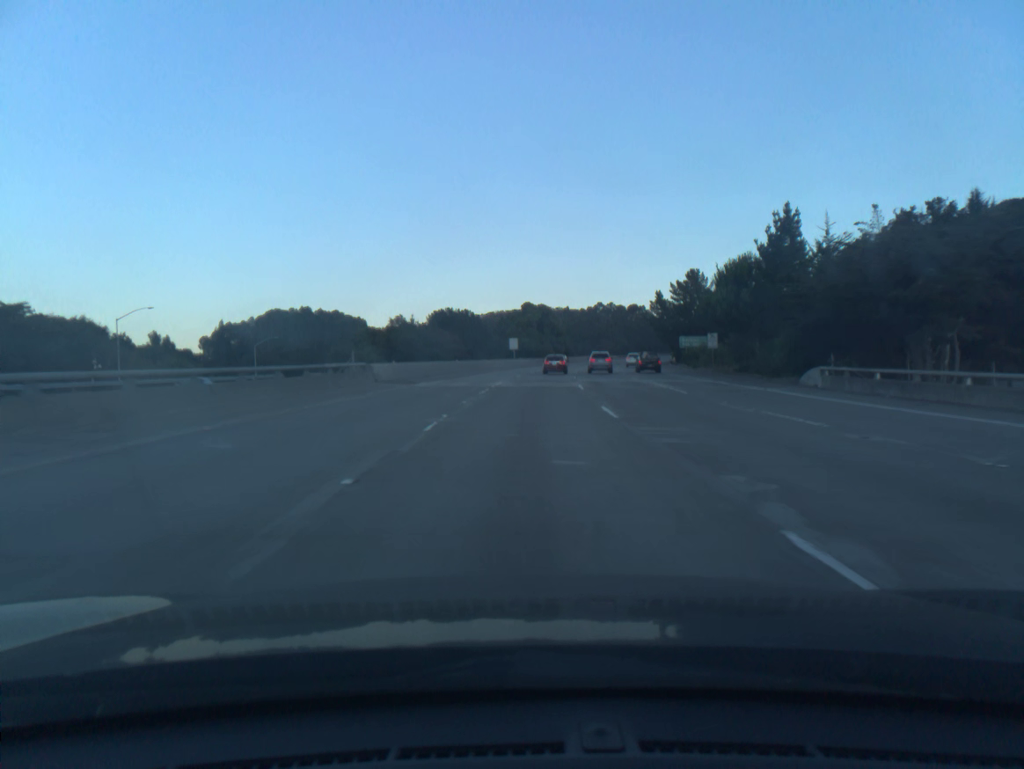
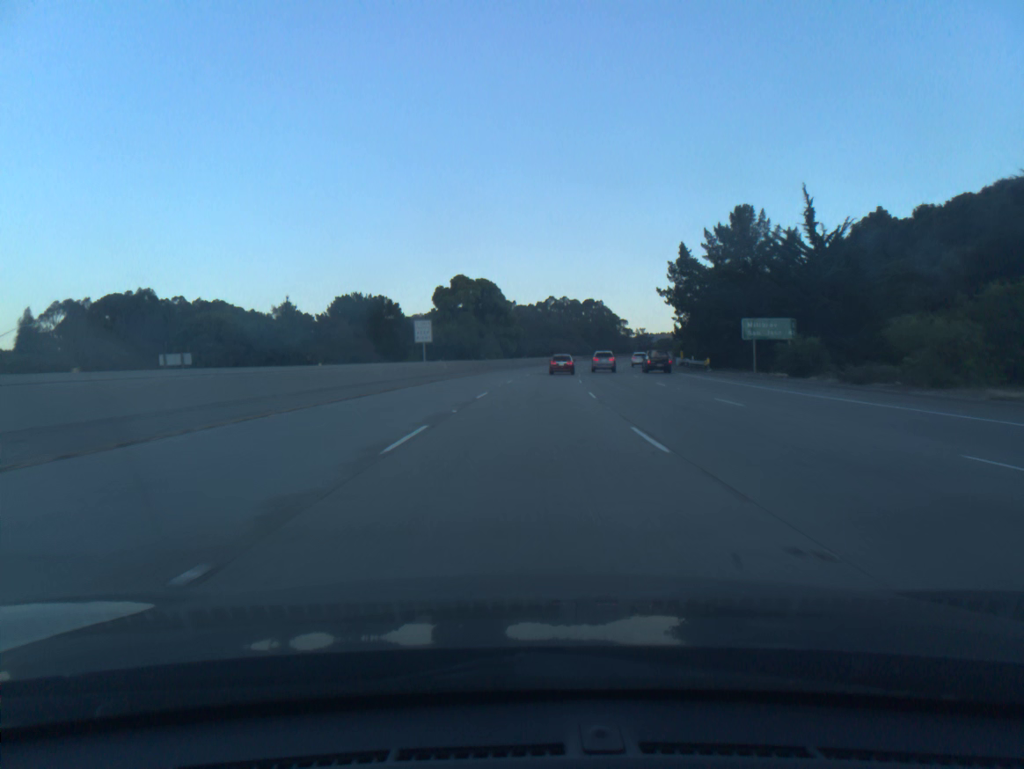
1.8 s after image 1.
(+1.9, +53.8) m; +4°
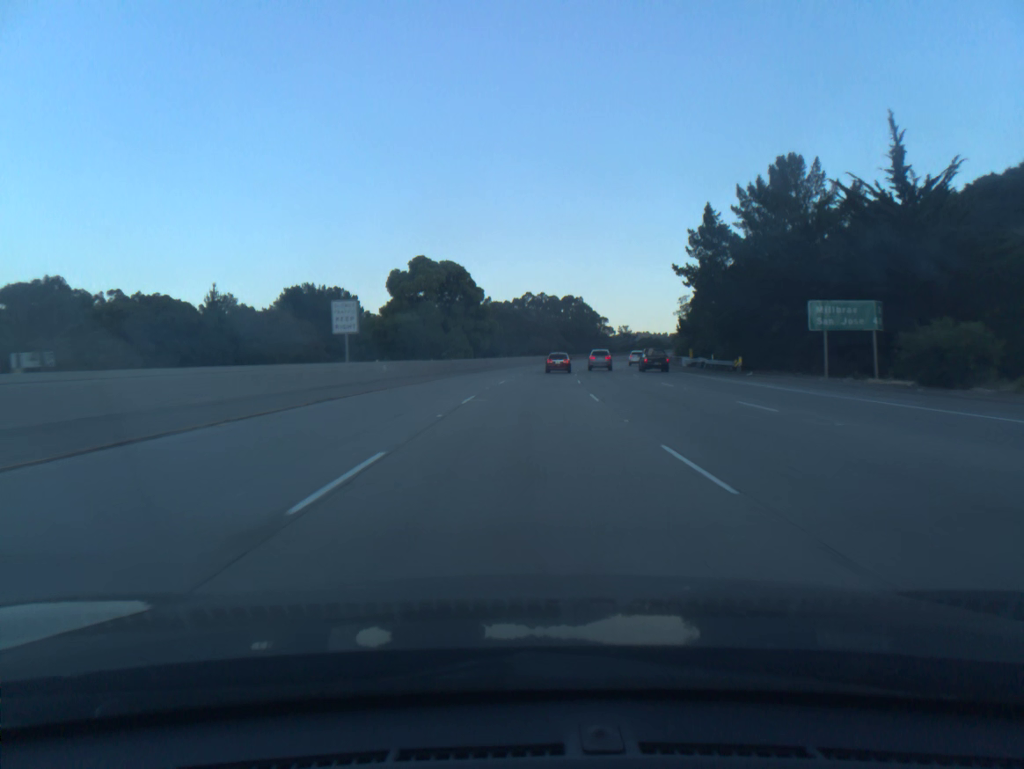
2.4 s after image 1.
(+0.2, +17.8) m; +2°
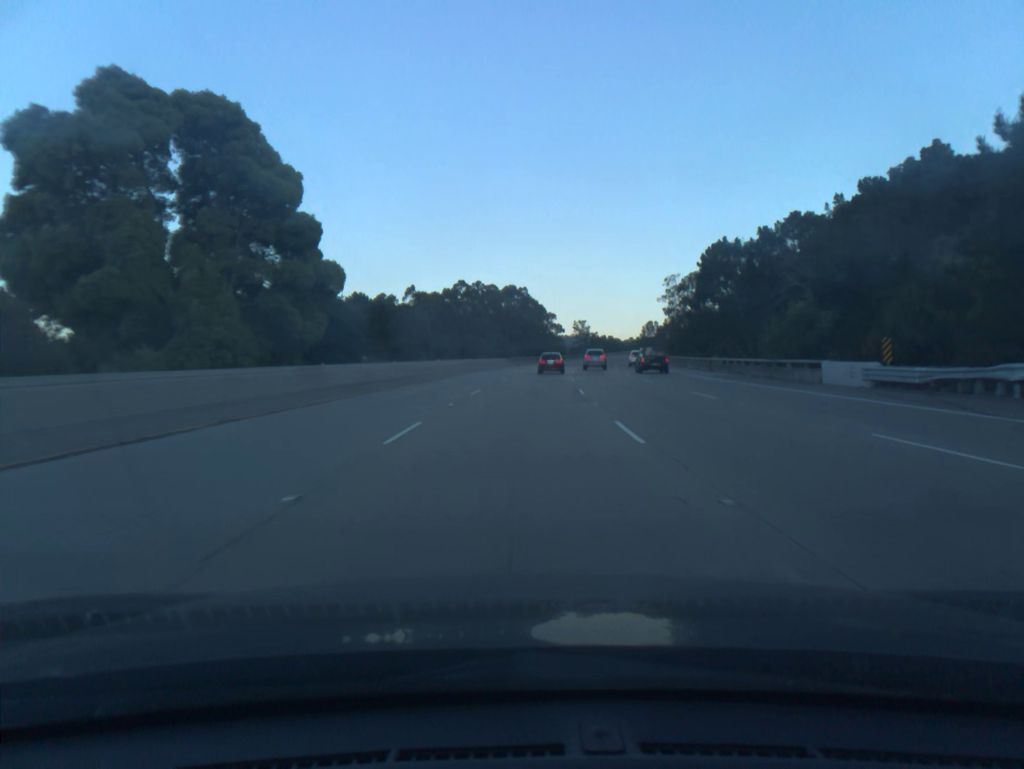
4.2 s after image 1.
(+2.1, +52.8) m; +4°
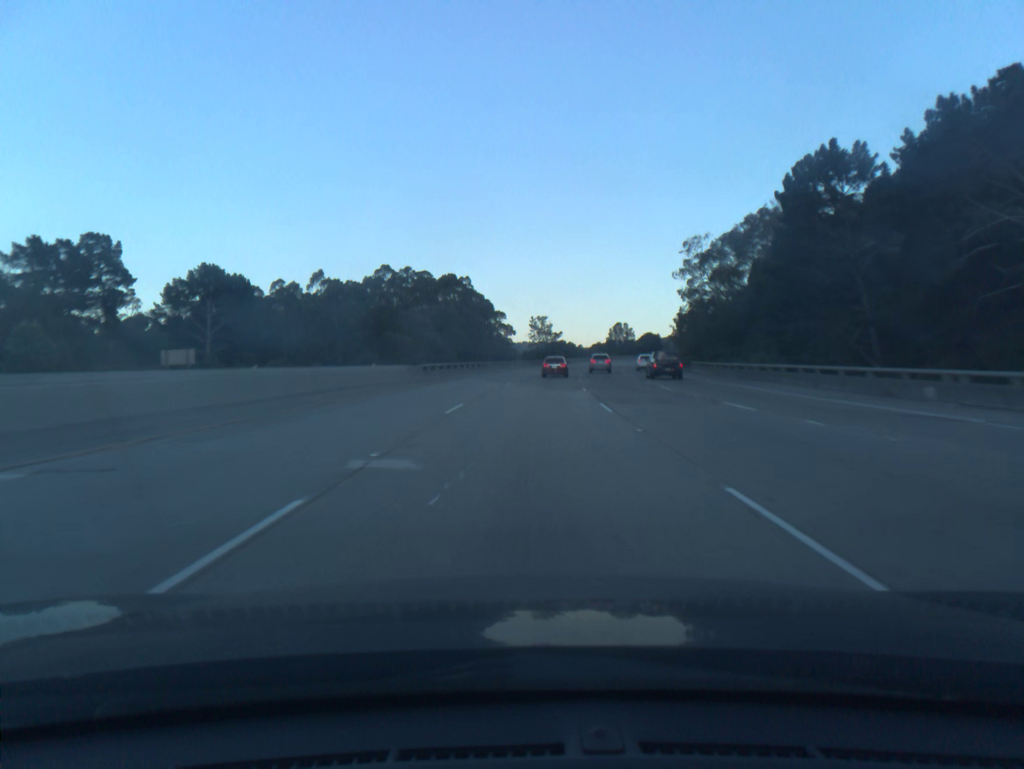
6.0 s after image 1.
(+1.6, +51.8) m; +4°
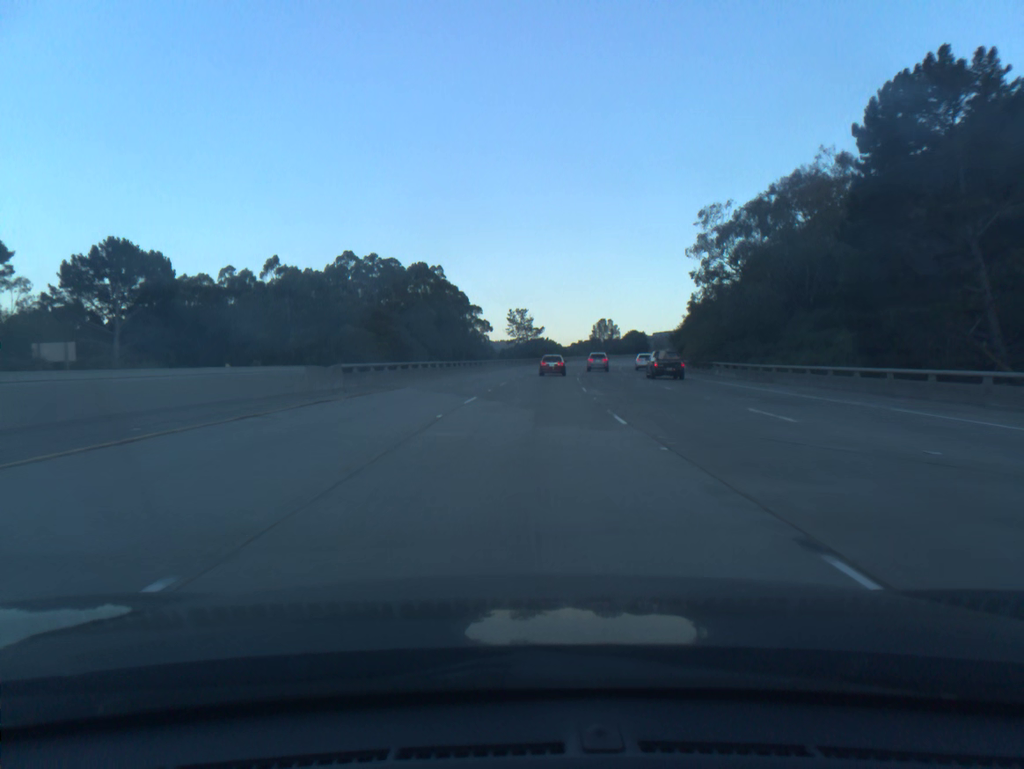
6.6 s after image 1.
(+0.2, +17.1) m; +2°
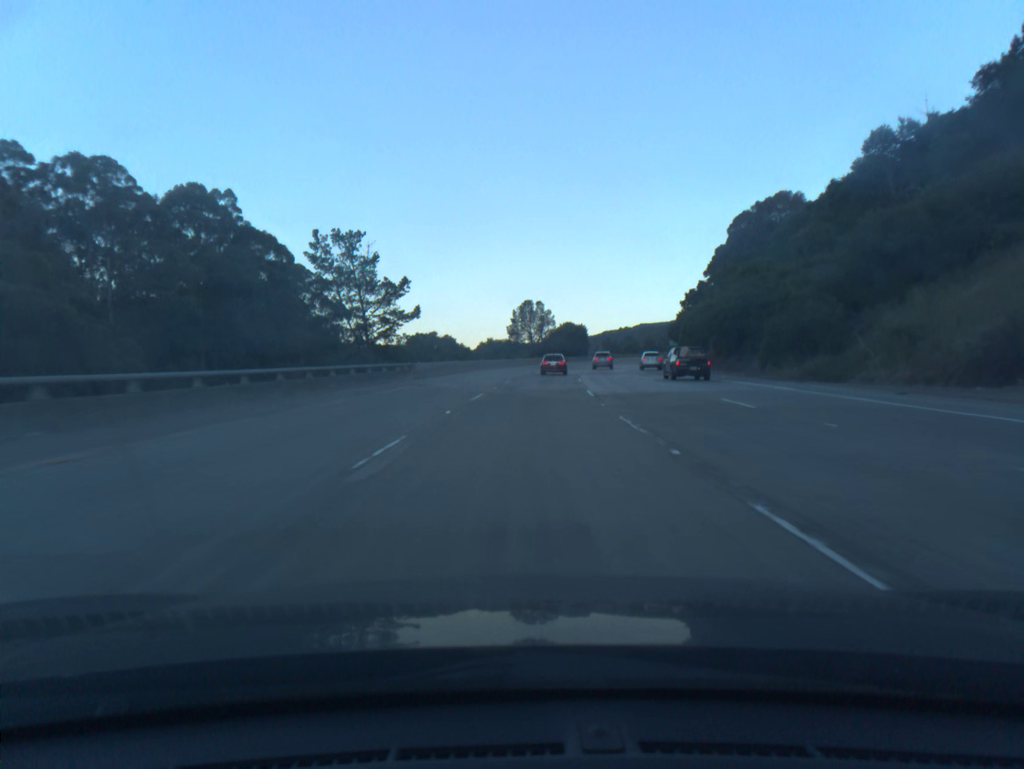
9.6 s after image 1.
(+5.3, +85.0) m; +7°
